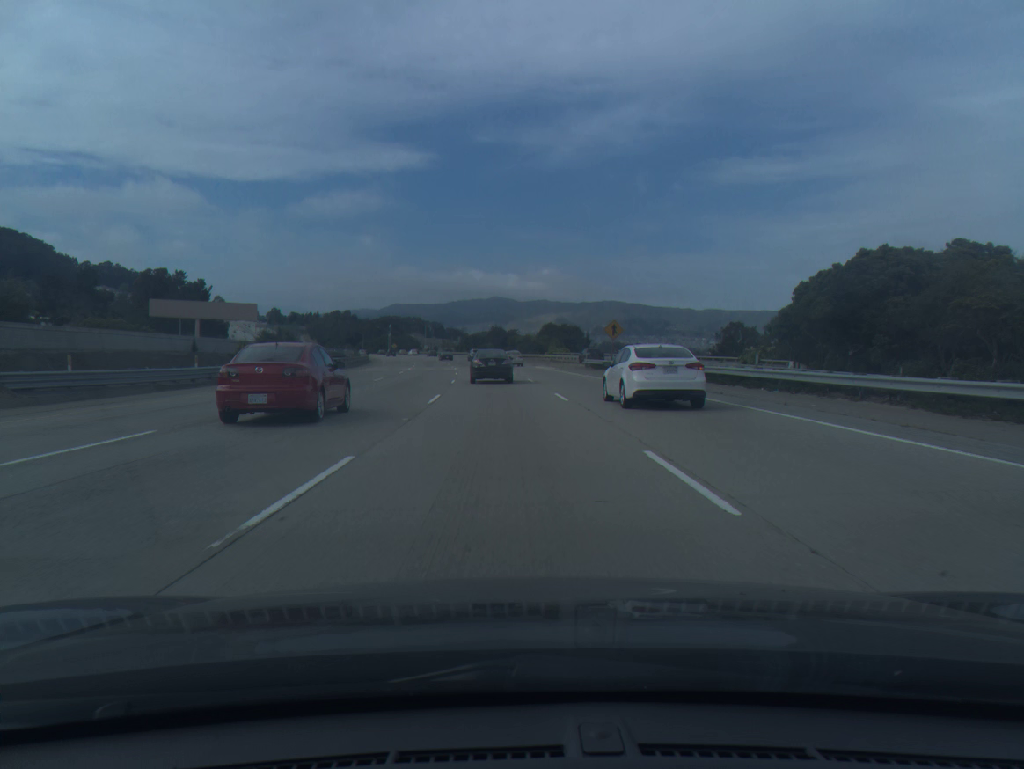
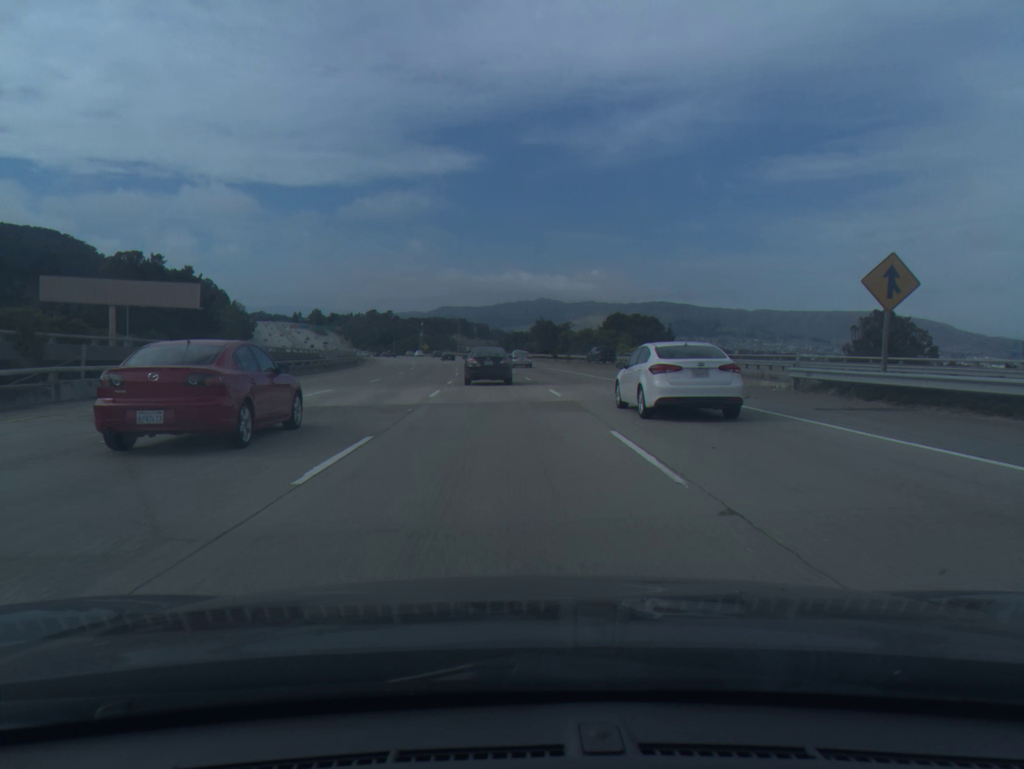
(-1.3, +41.4) m; -3°
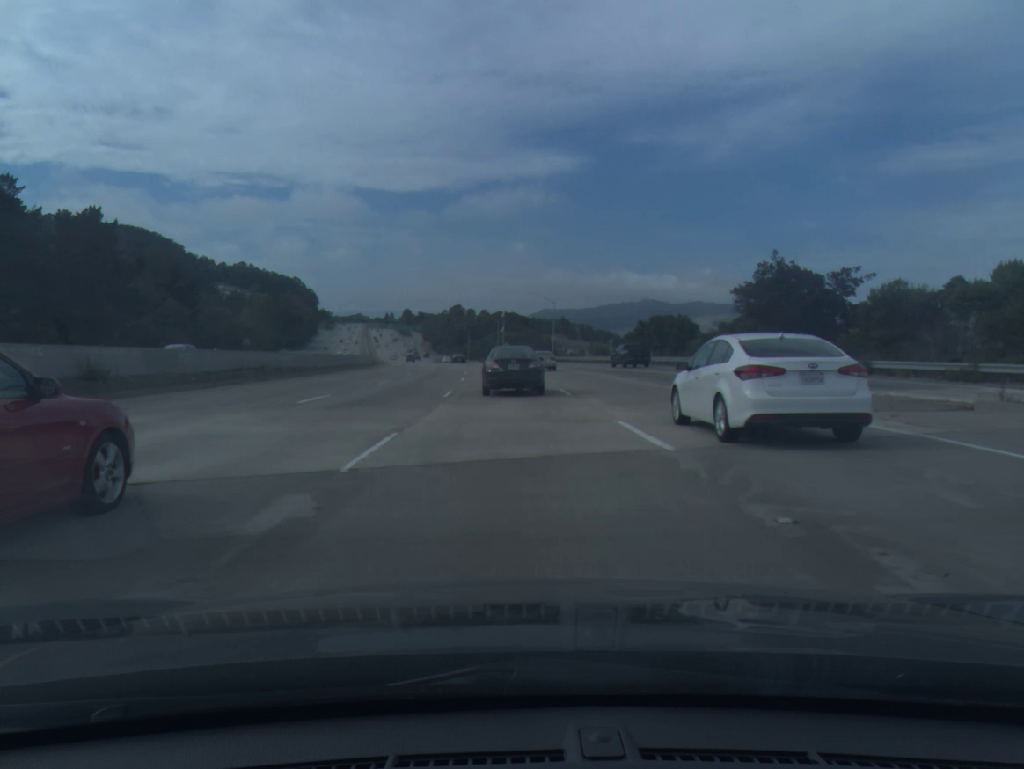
(-5.1, +81.2) m; -7°
